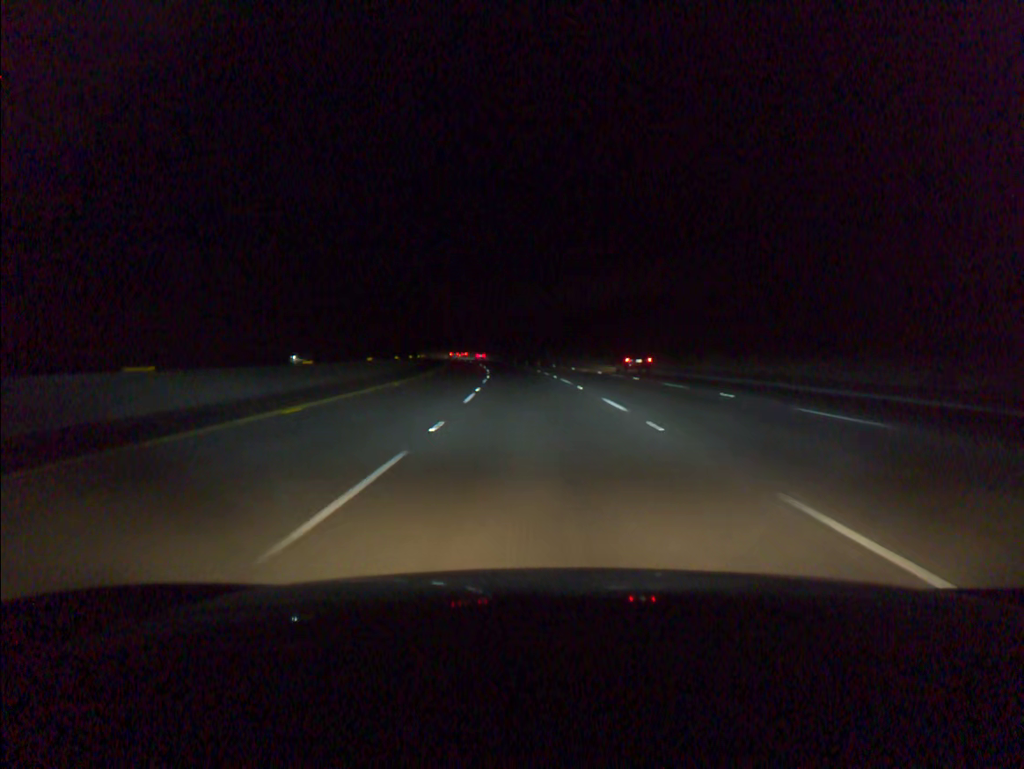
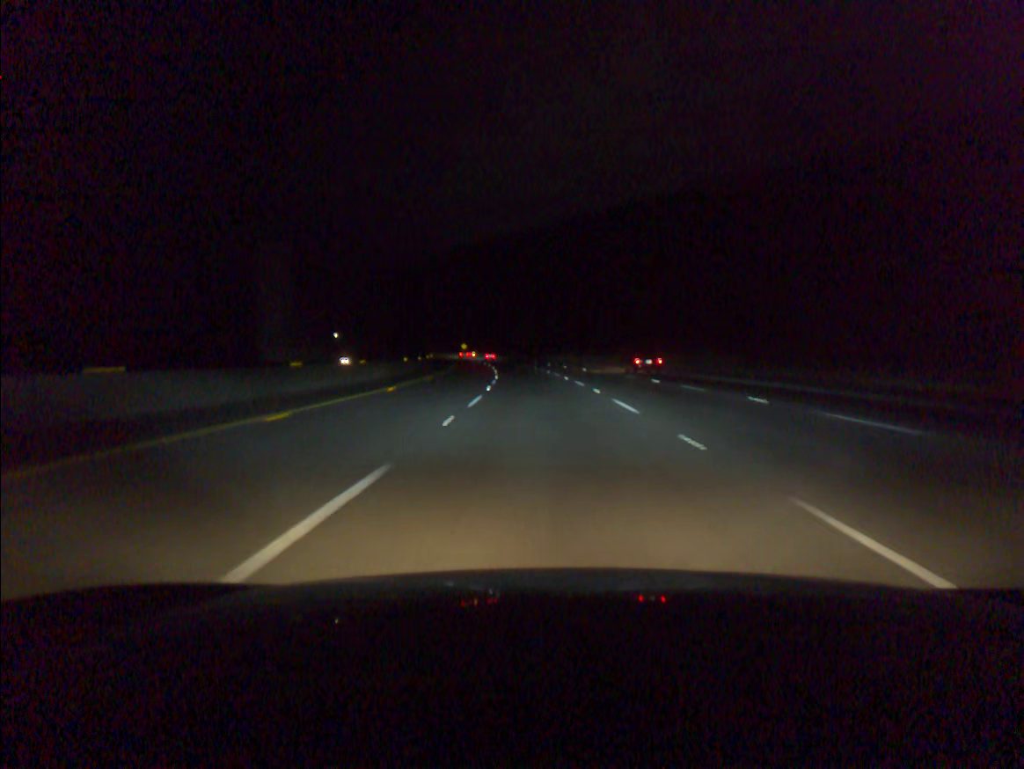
(-4.9, +88.1) m; -7°
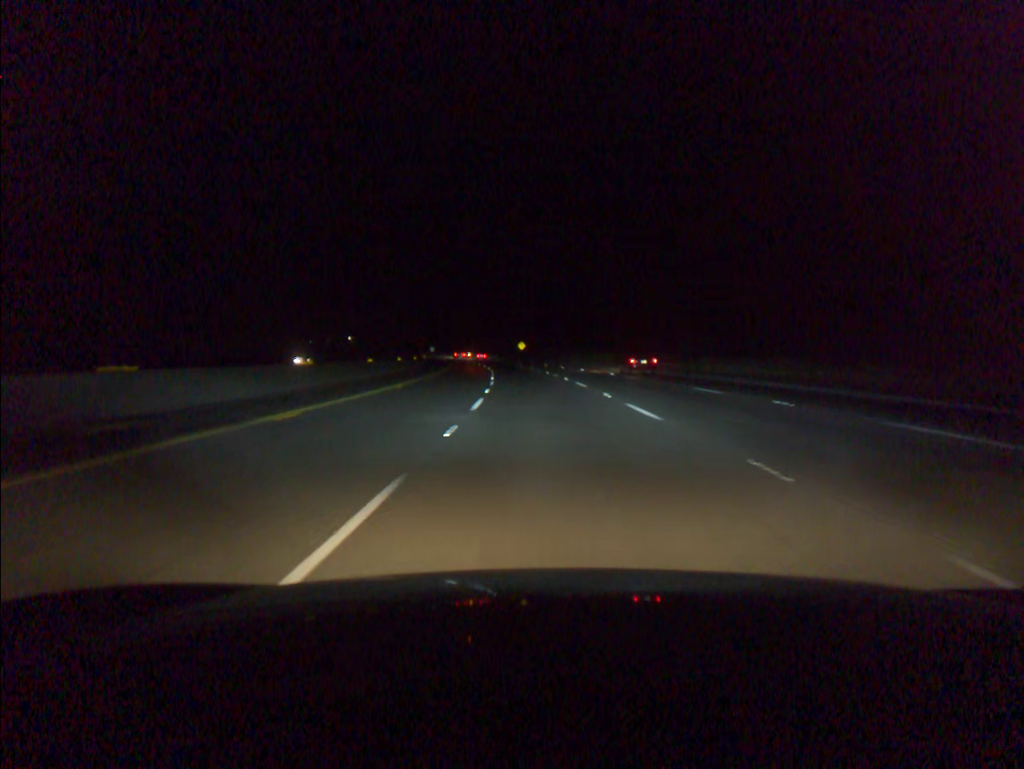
(-4.5, +88.9) m; -6°
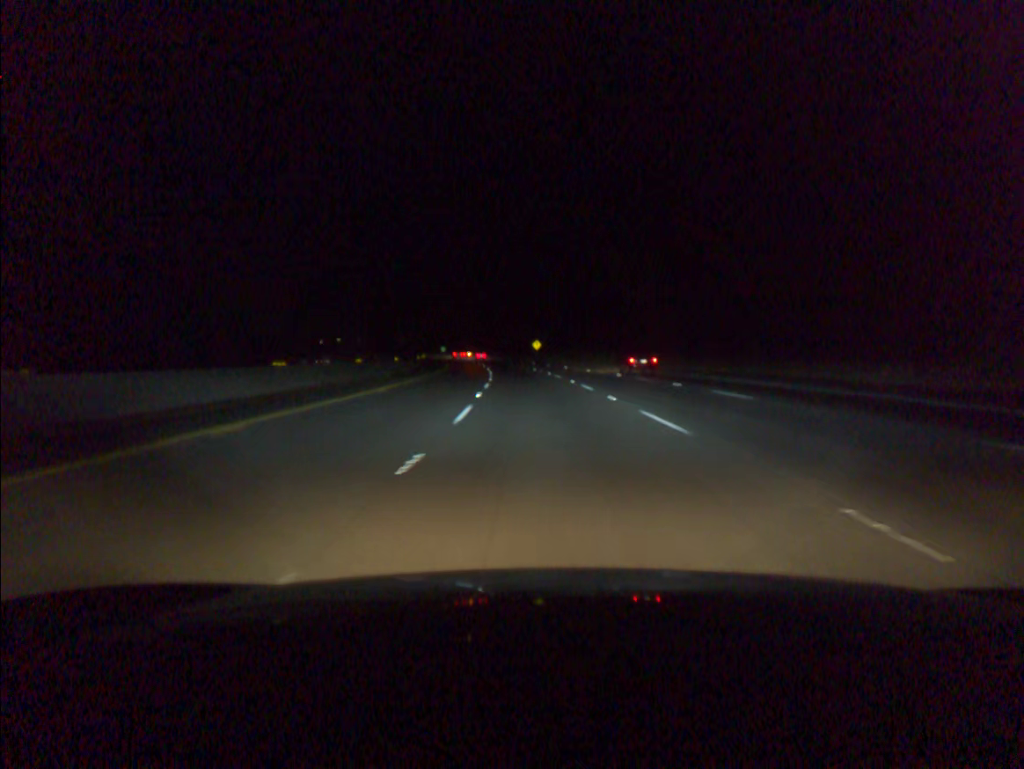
(-0.2, +18.0) m; -1°
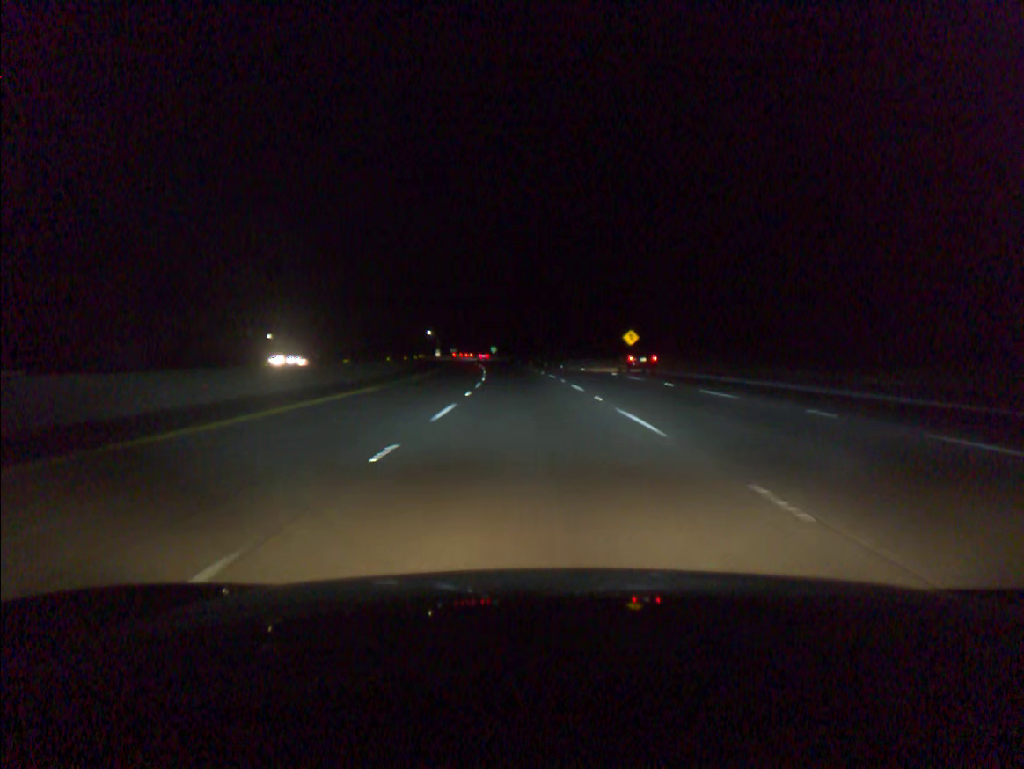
(-3.1, +72.3) m; -5°
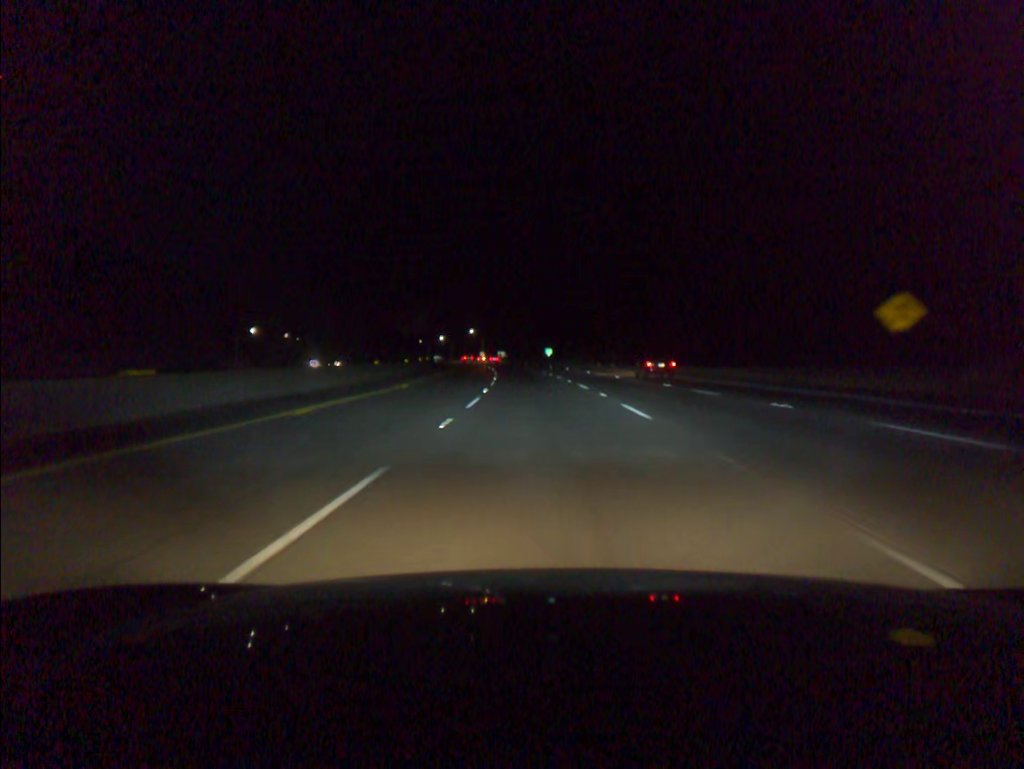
(-2.2, +54.7) m; -4°
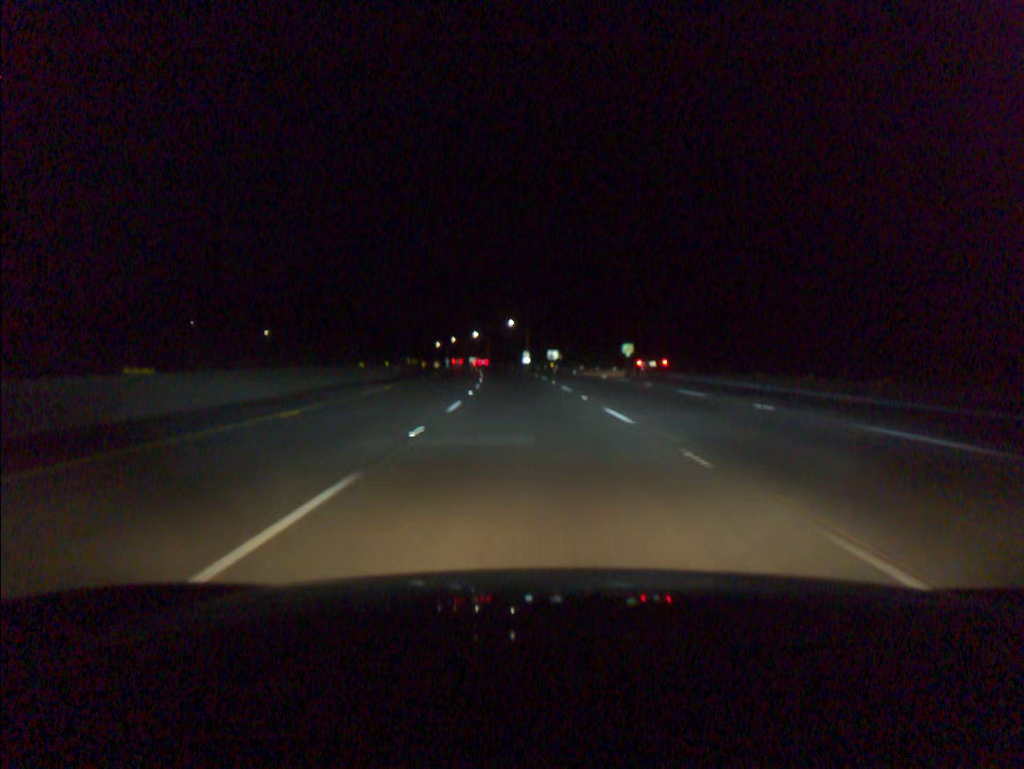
(-2.6, +72.9) m; -4°
